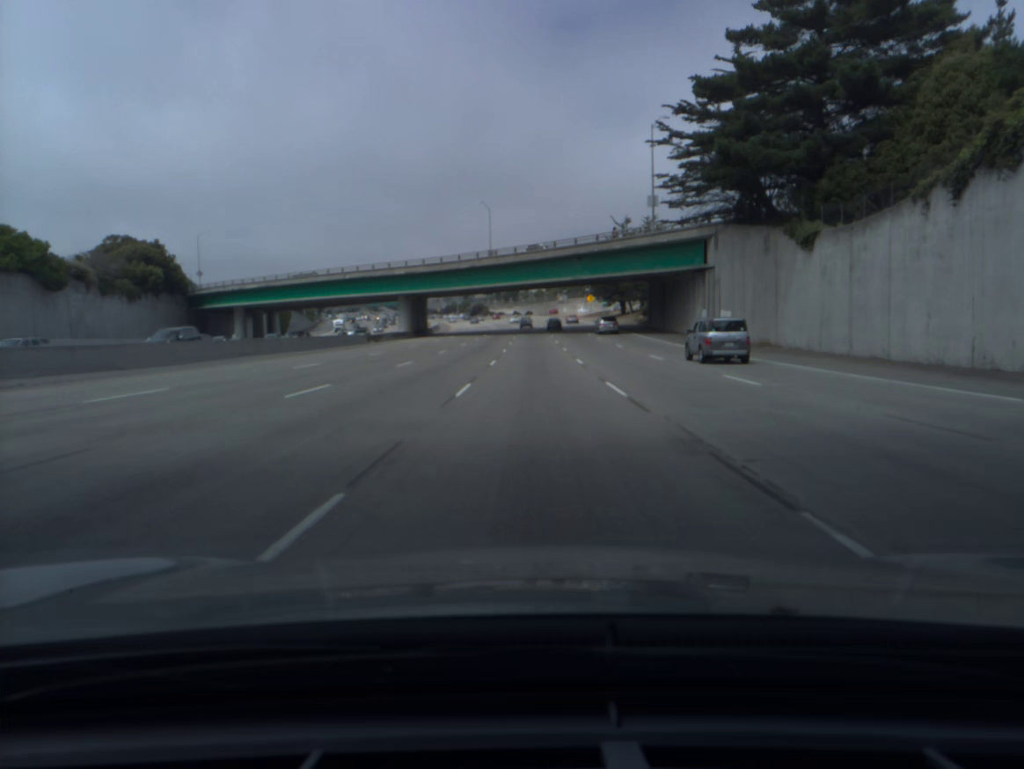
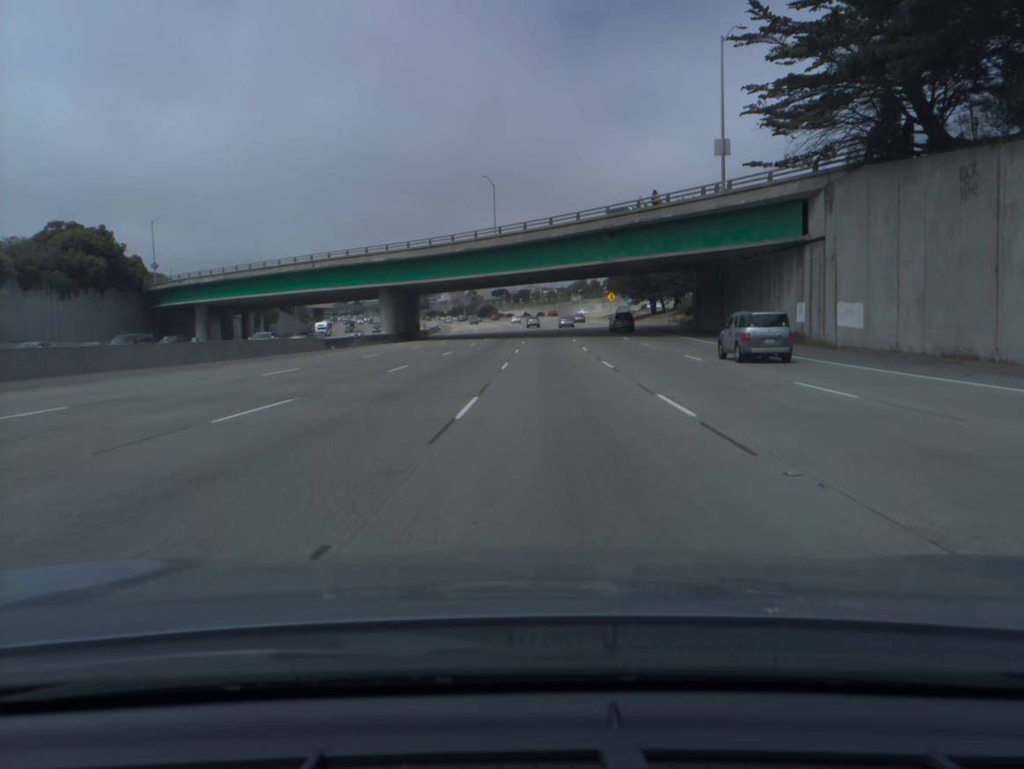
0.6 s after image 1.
(-0.1, +19.2) m; -1°
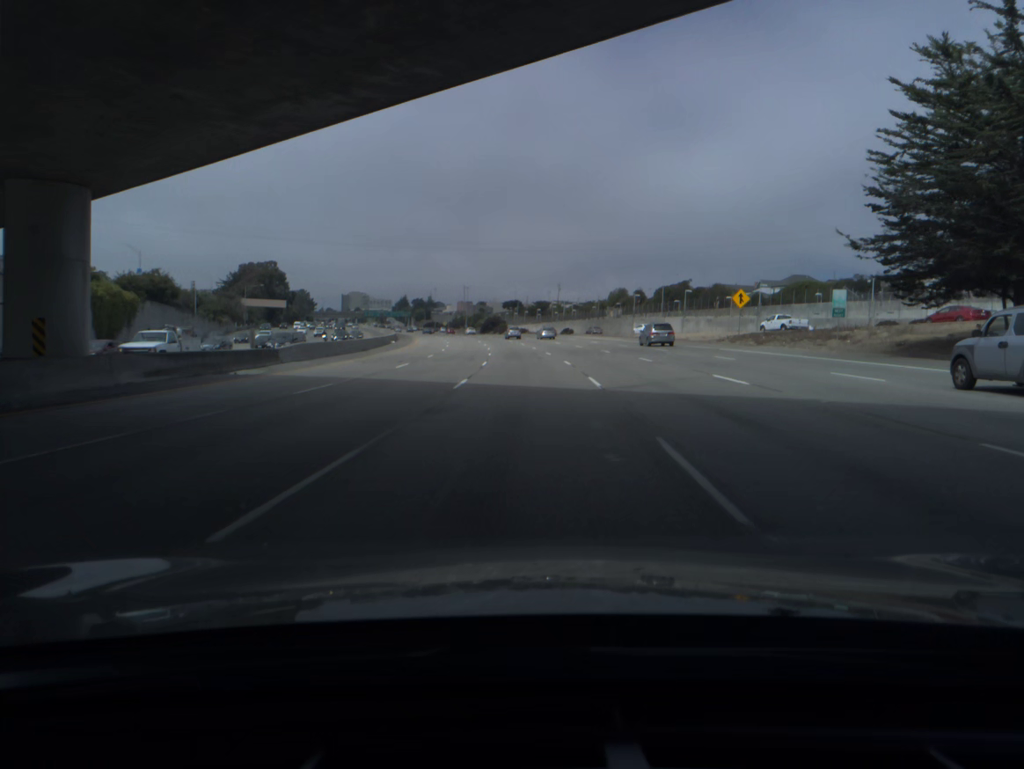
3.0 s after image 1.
(-1.1, +77.7) m; -1°
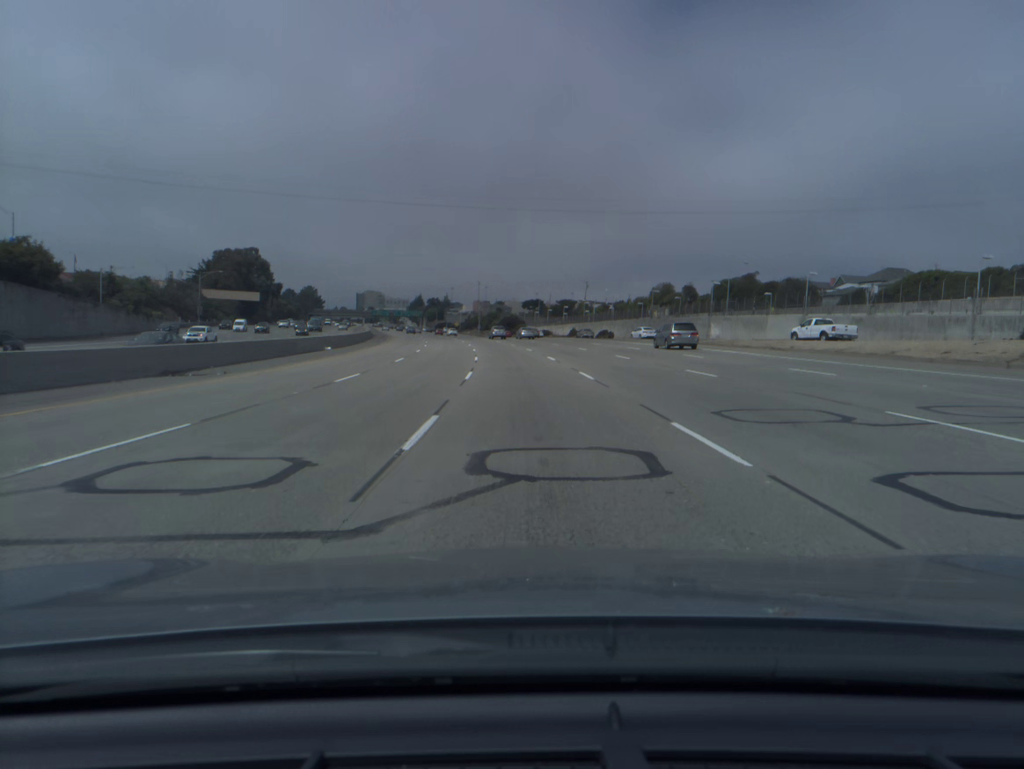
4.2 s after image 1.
(-0.4, +39.2) m; -1°
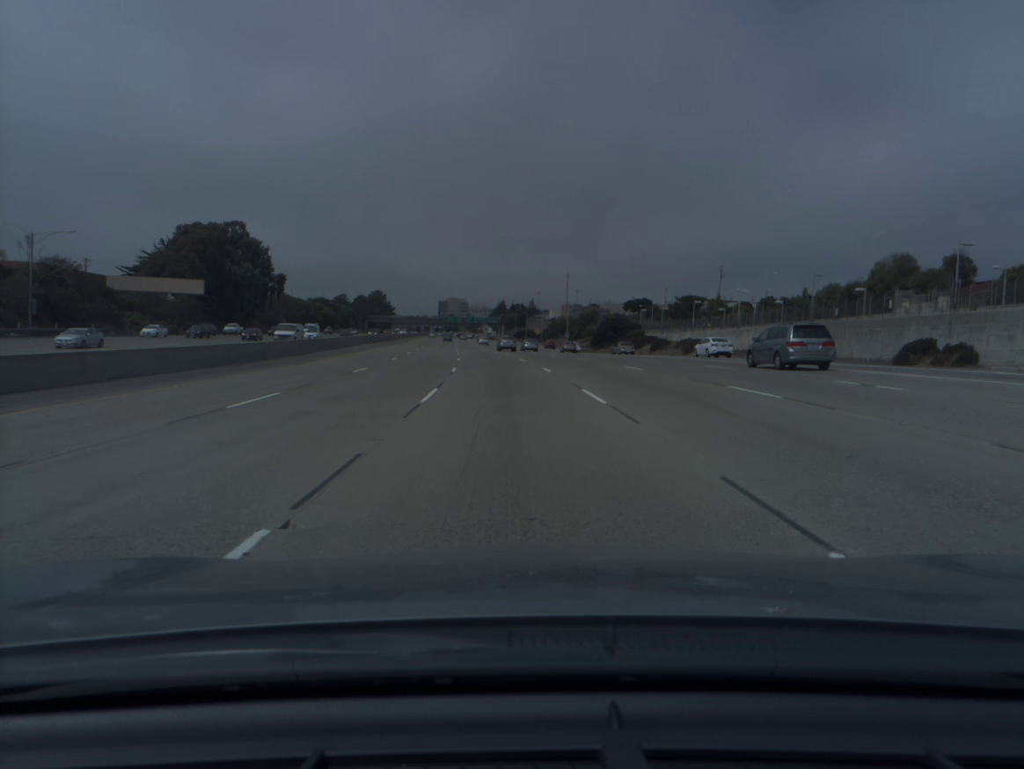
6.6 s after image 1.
(-3.9, +78.4) m; -6°
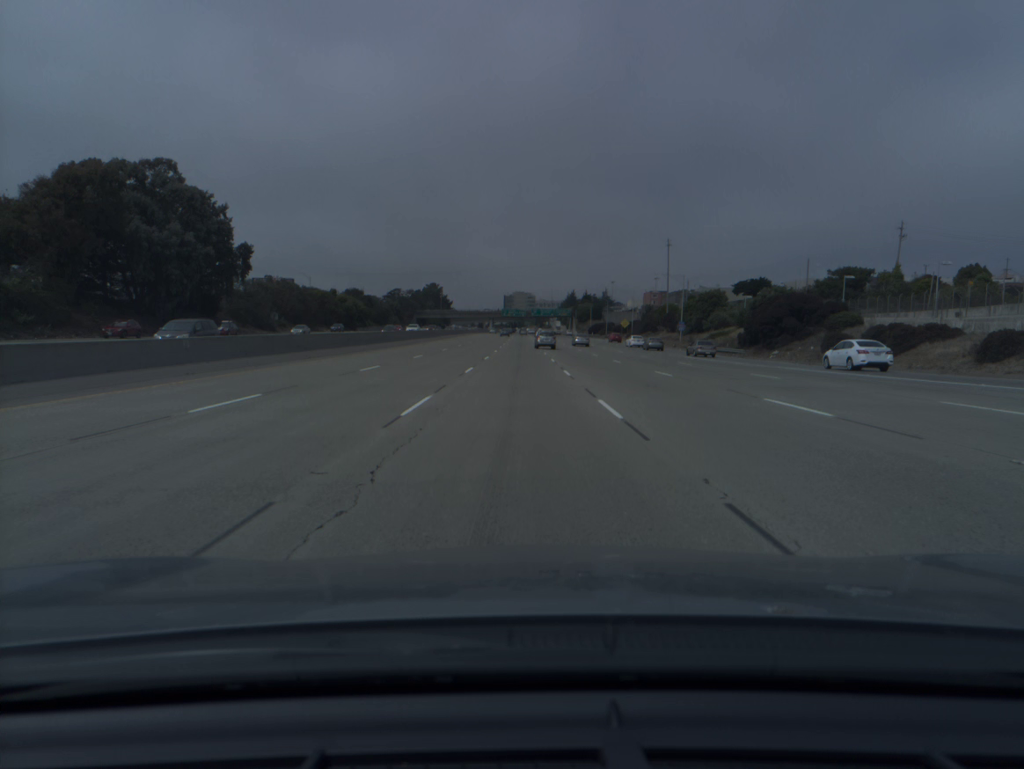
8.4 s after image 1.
(-2.9, +59.3) m; -5°
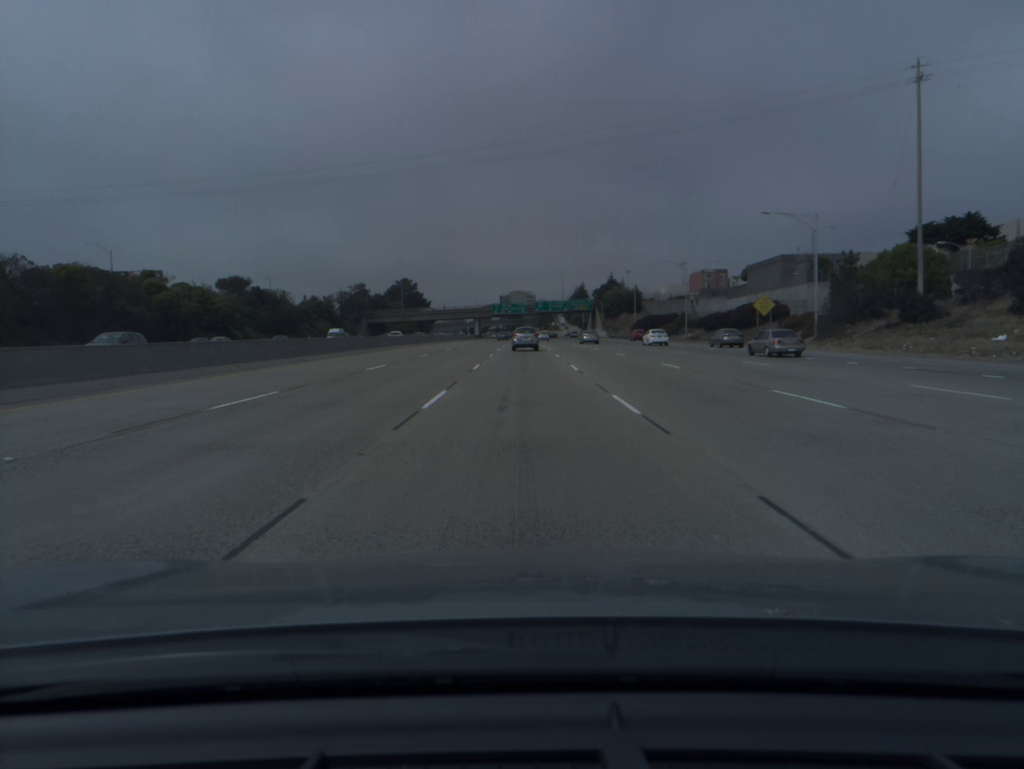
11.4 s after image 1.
(-0.4, +99.6) m; 0°
